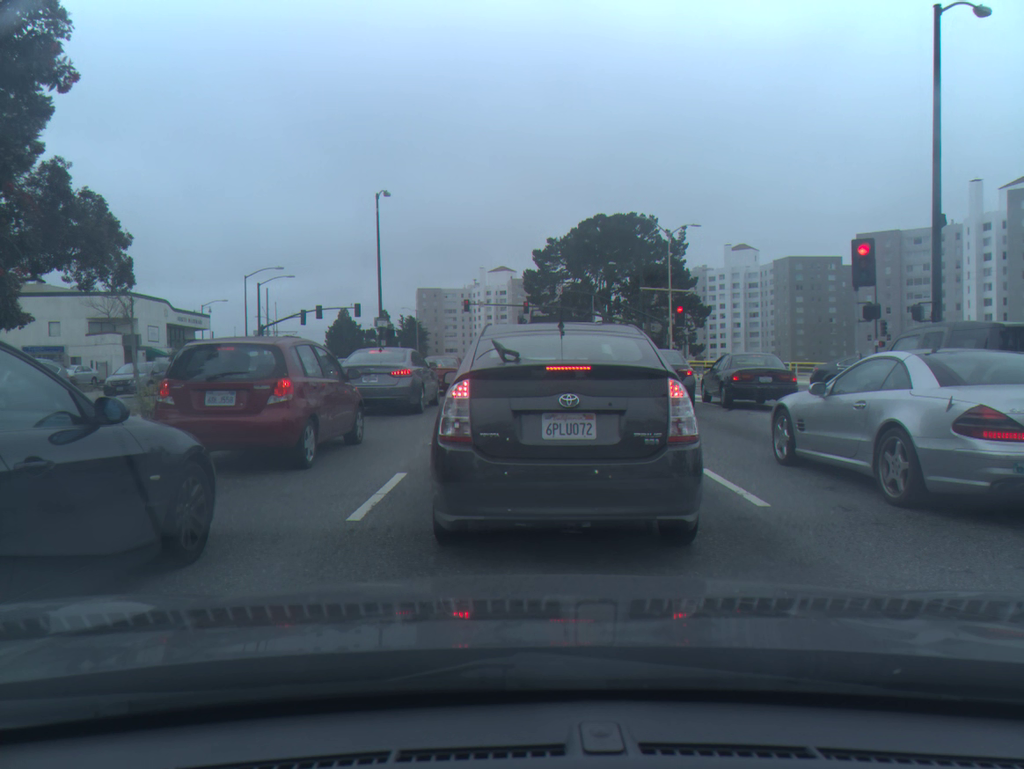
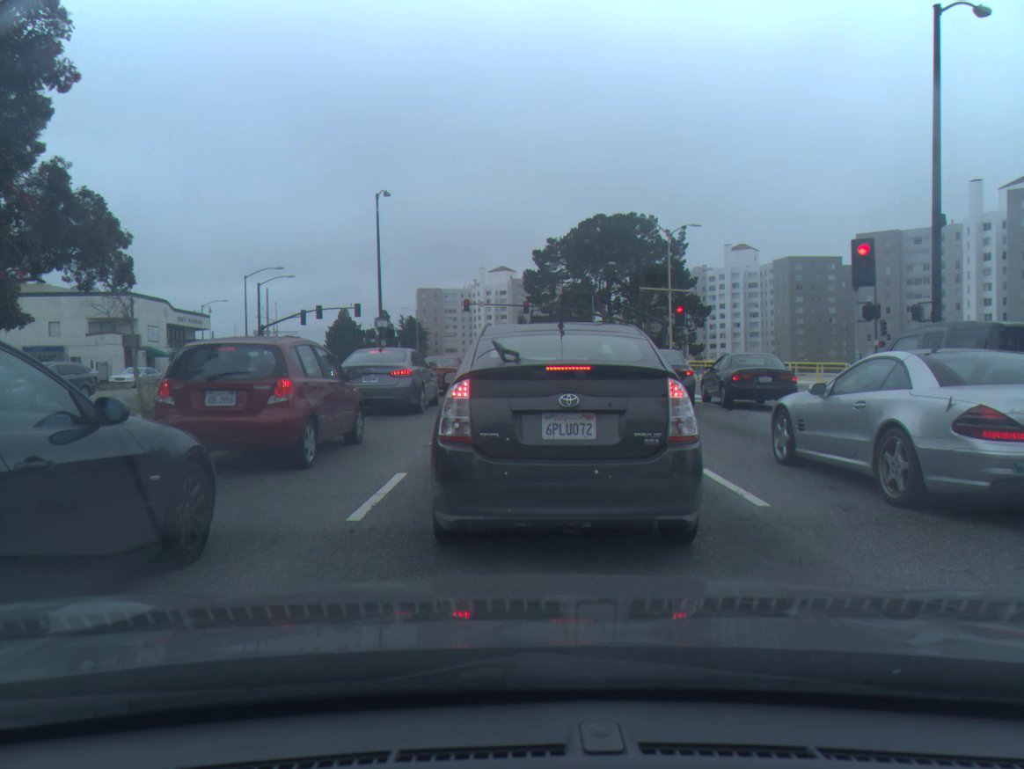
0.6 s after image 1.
(0.0, 0.0) m; 0°
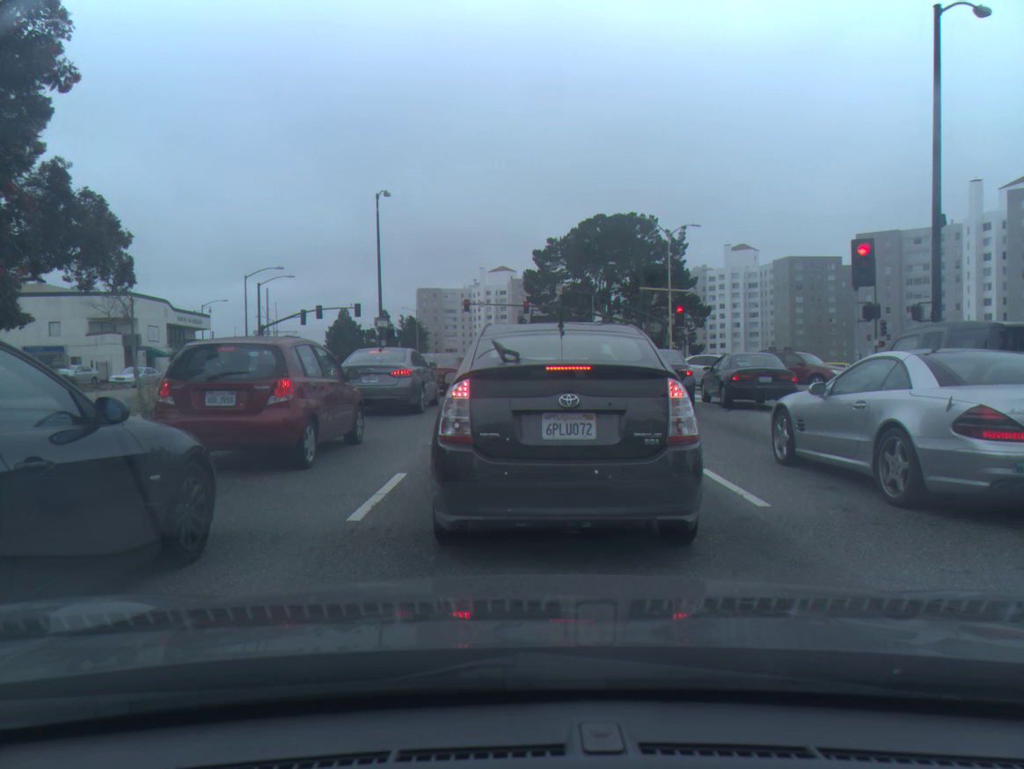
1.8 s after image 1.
(0.0, 0.0) m; 0°
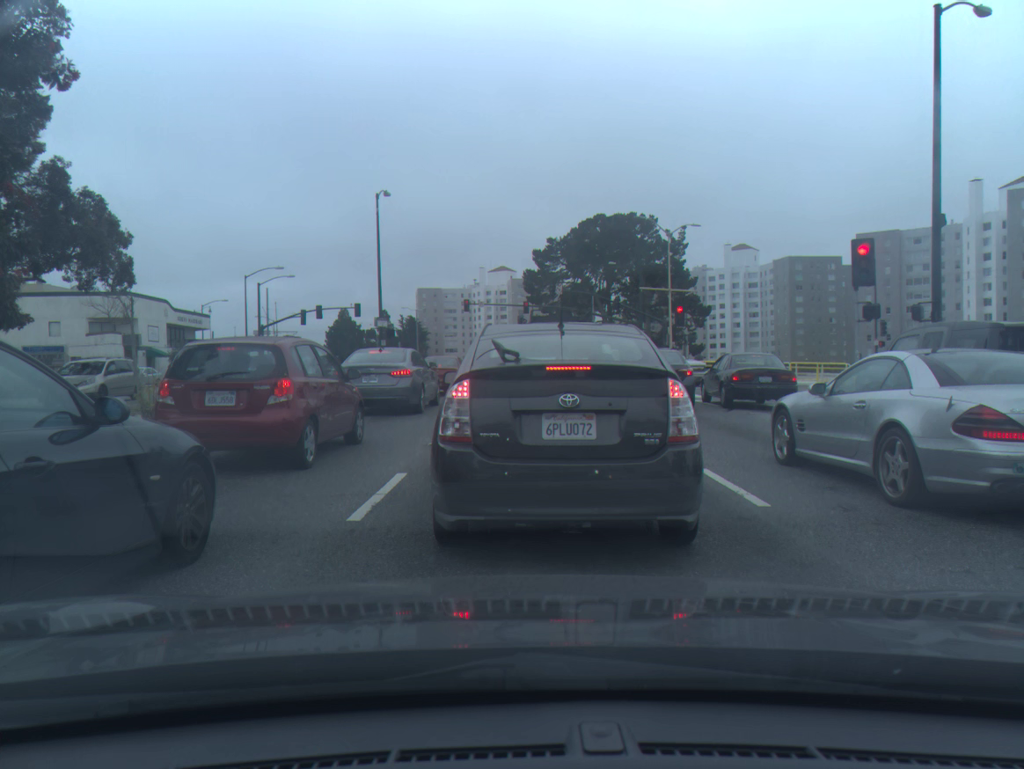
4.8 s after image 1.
(0.0, 0.0) m; 0°
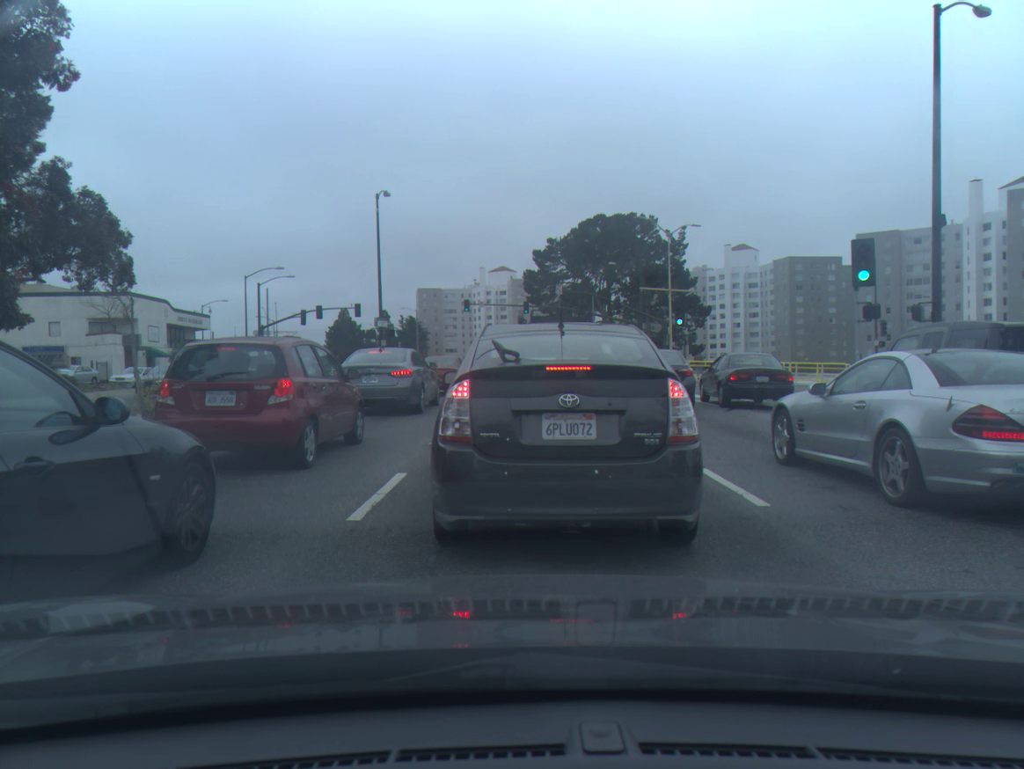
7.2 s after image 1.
(0.0, 0.0) m; 0°
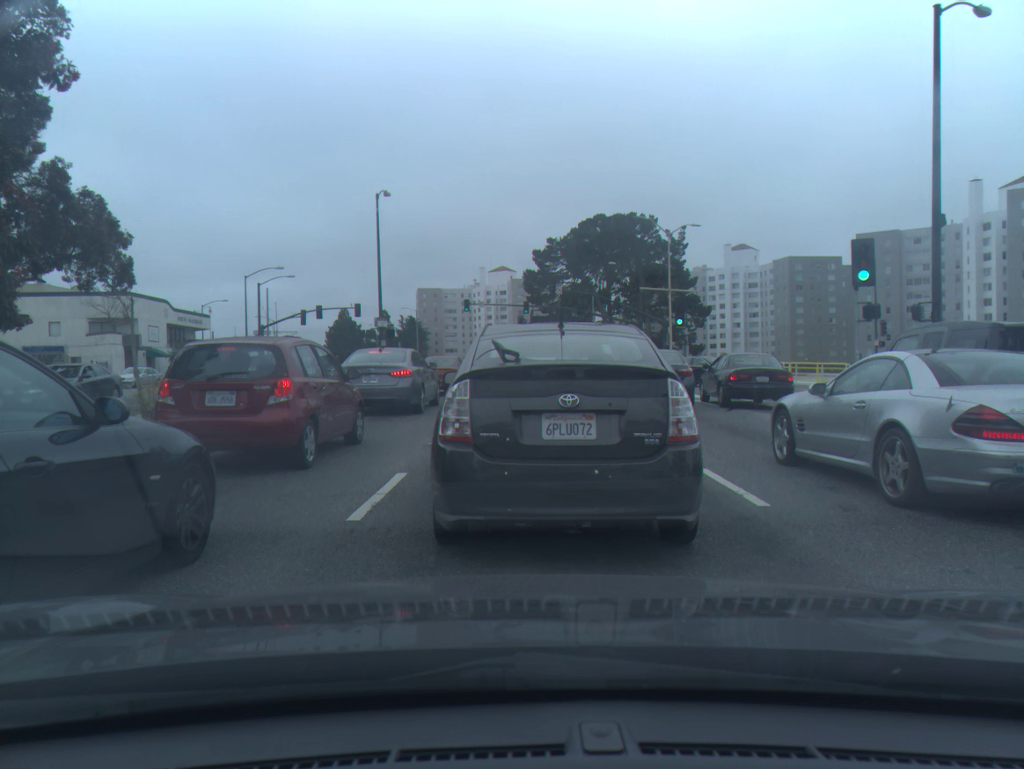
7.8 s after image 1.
(0.0, 0.0) m; 0°
